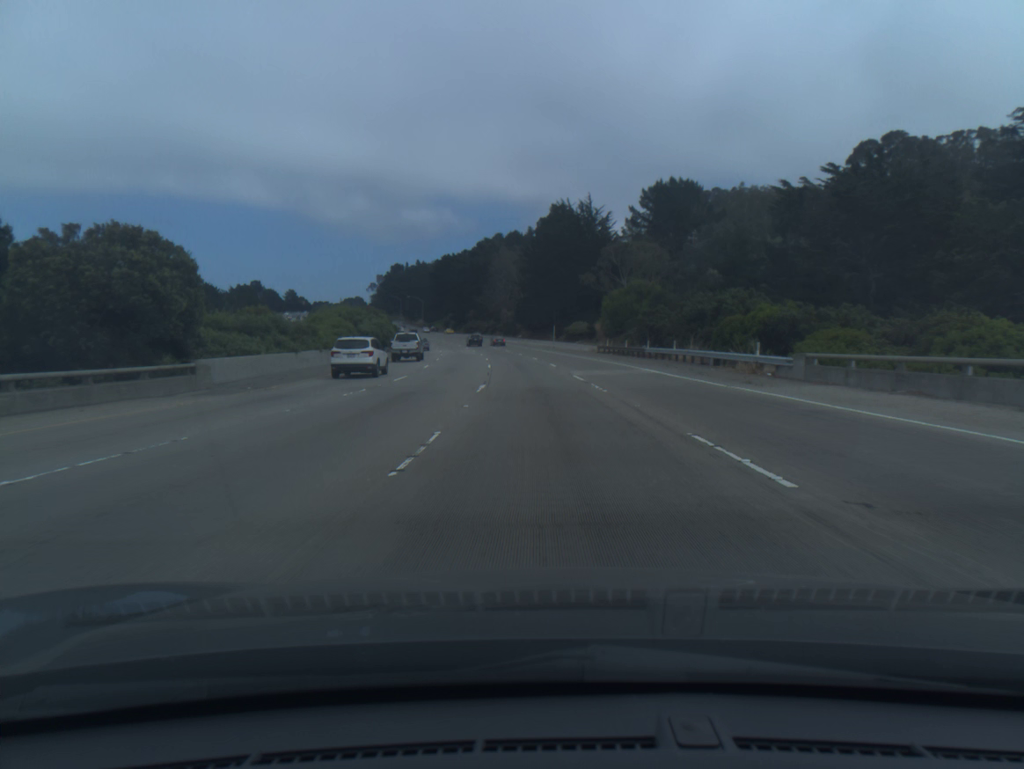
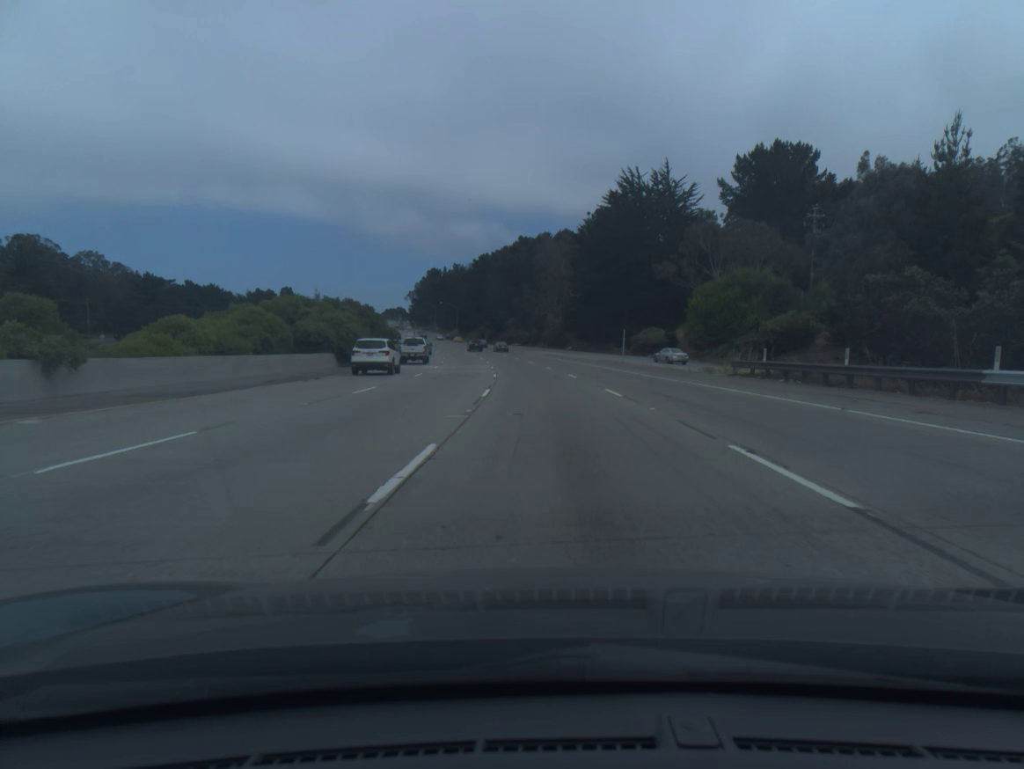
(-1.1, +36.9) m; -3°
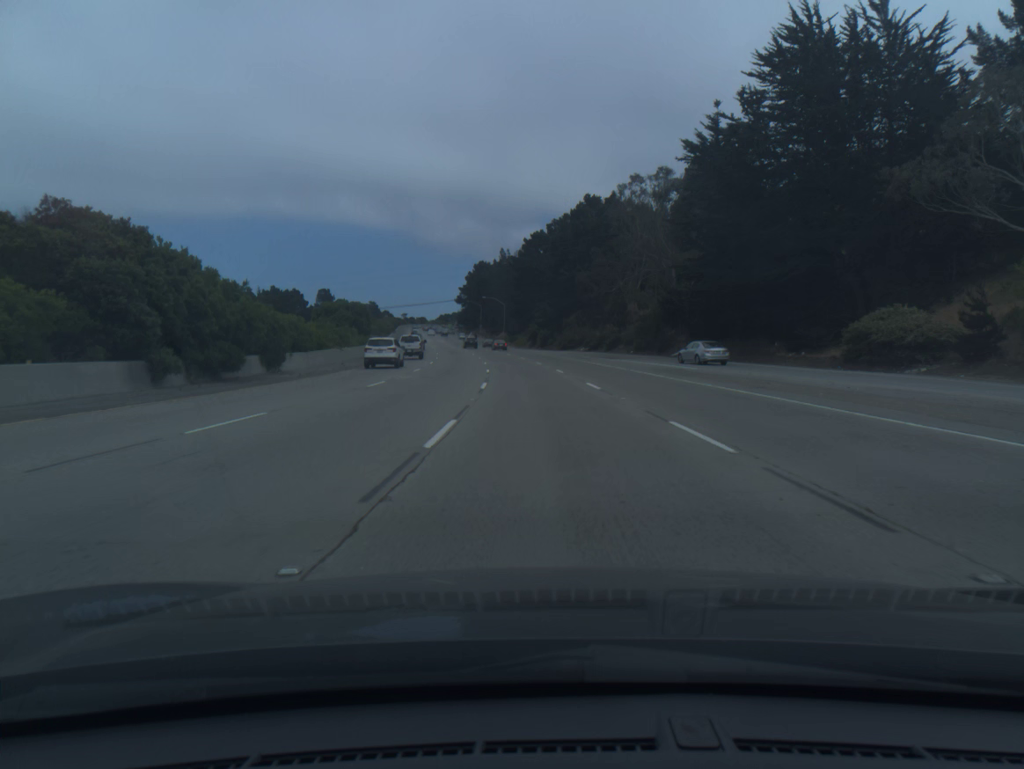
(-2.0, +54.9) m; -4°
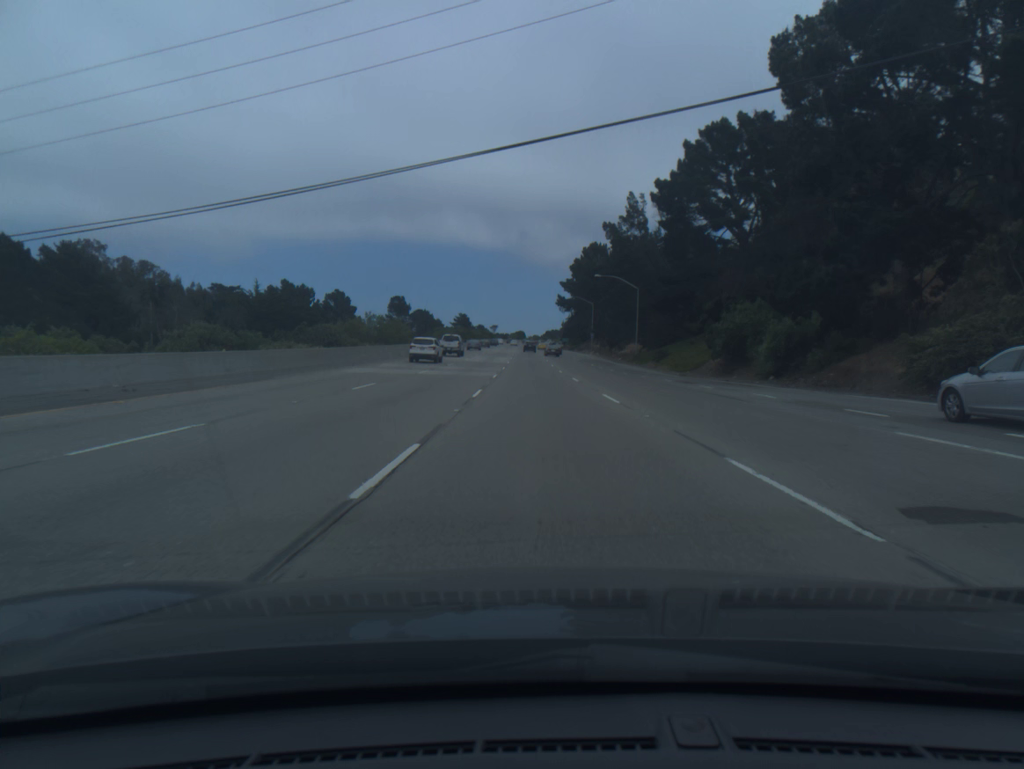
(-6.6, +90.6) m; -8°
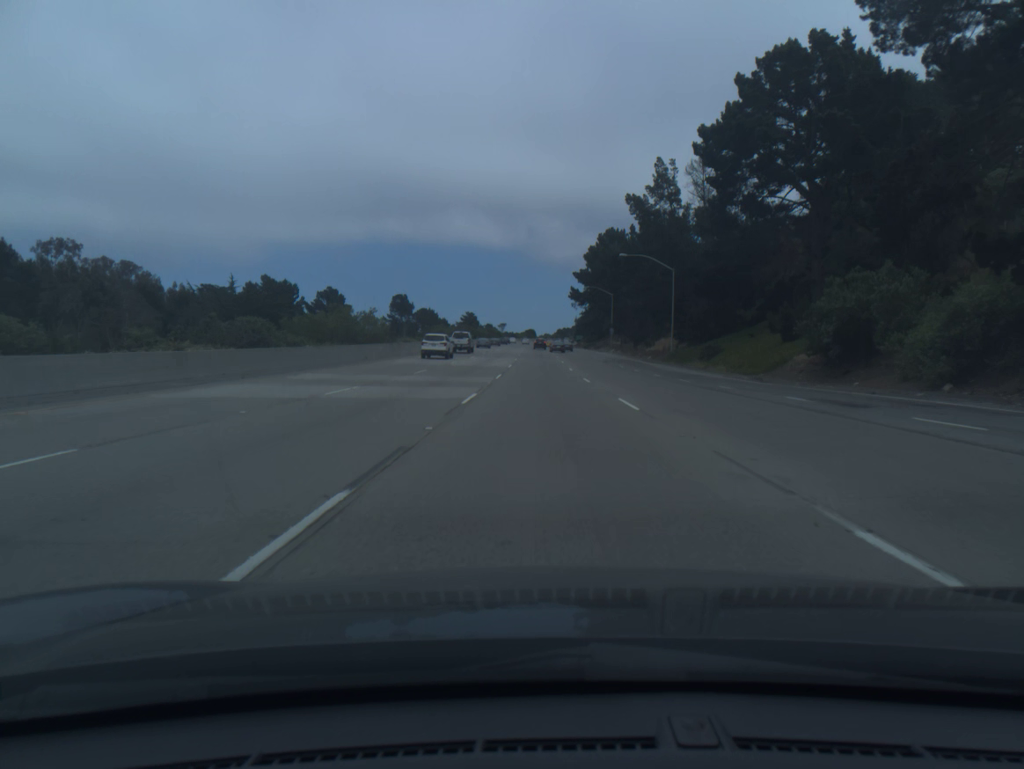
(-0.2, +18.2) m; -1°
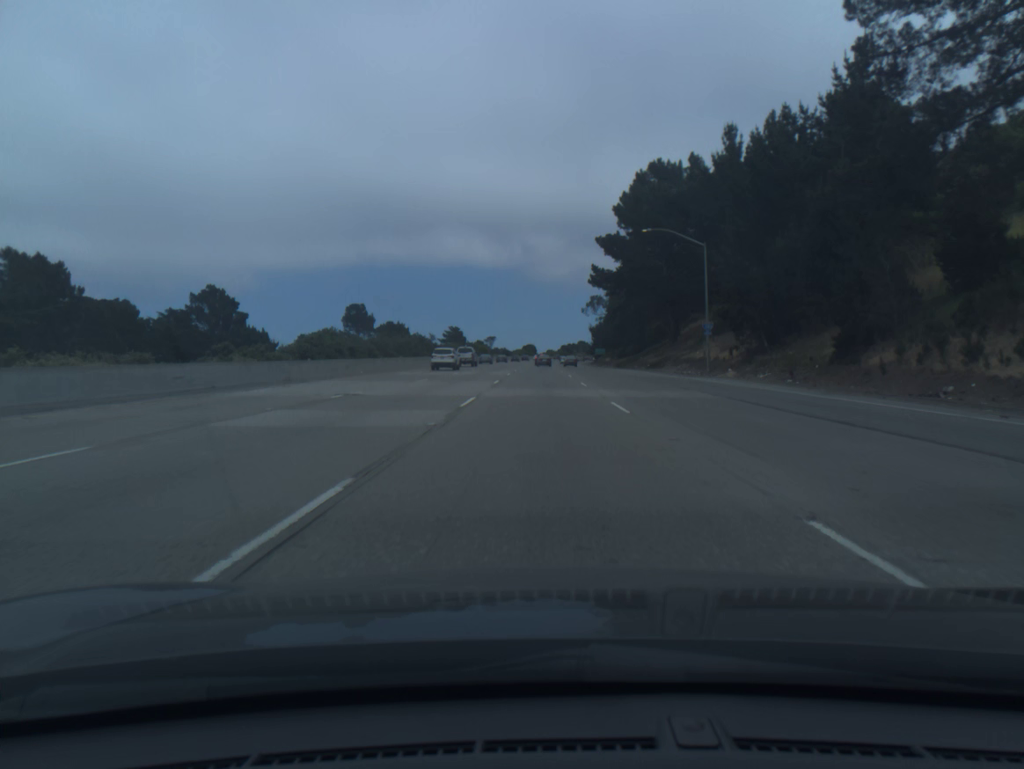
(-0.4, +72.4) m; 0°
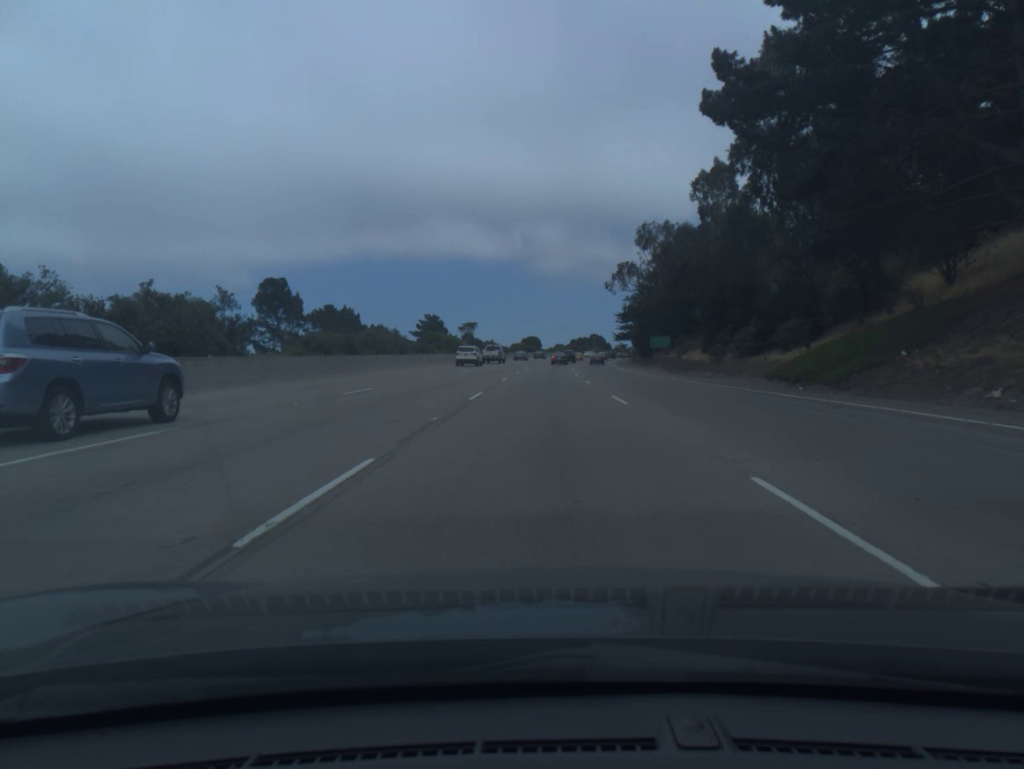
(-0.3, +71.7) m; 0°
